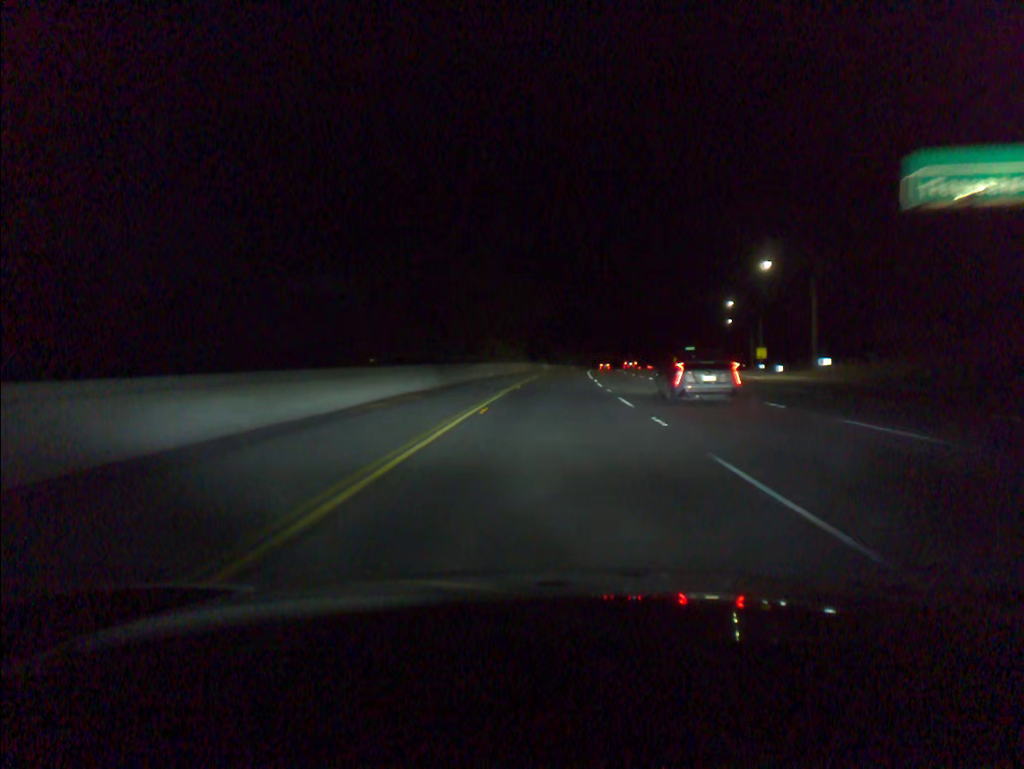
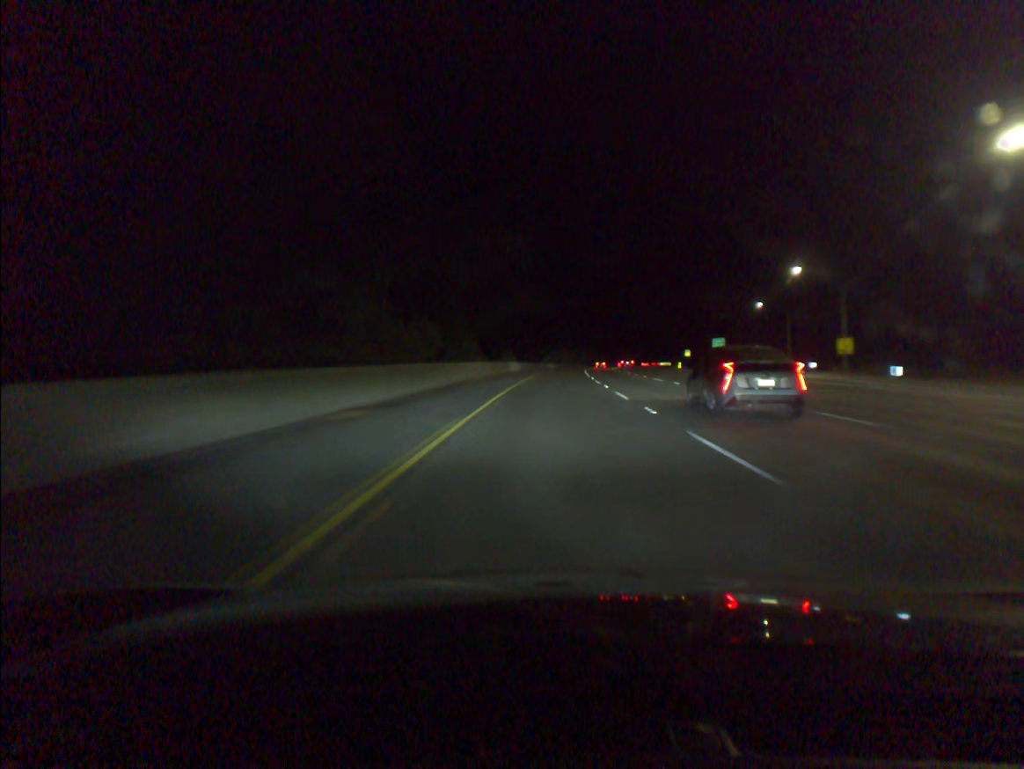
(+0.7, +41.2) m; +2°
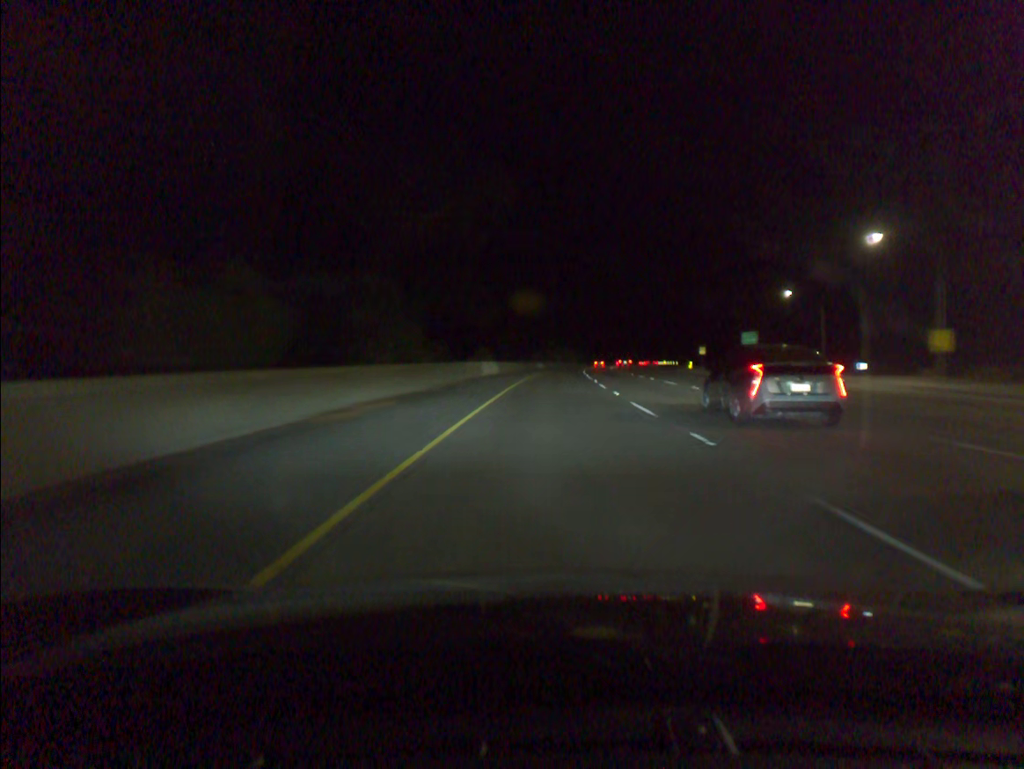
(+0.2, +20.5) m; +1°
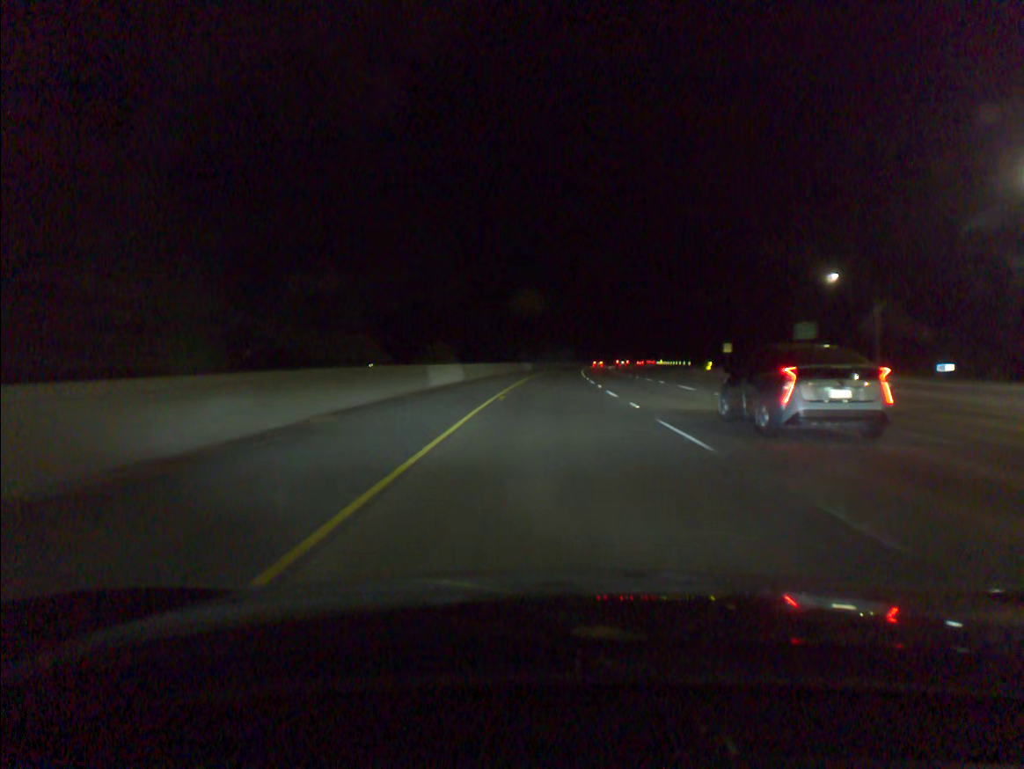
(+0.2, +20.4) m; +1°
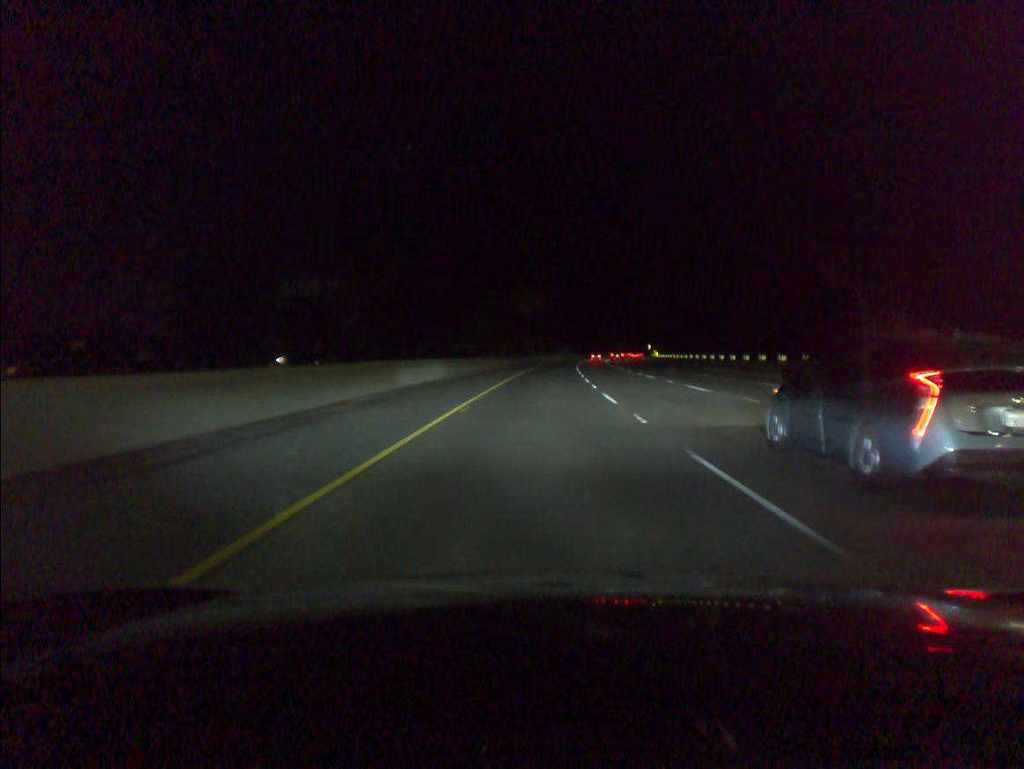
(+1.7, +63.9) m; +3°
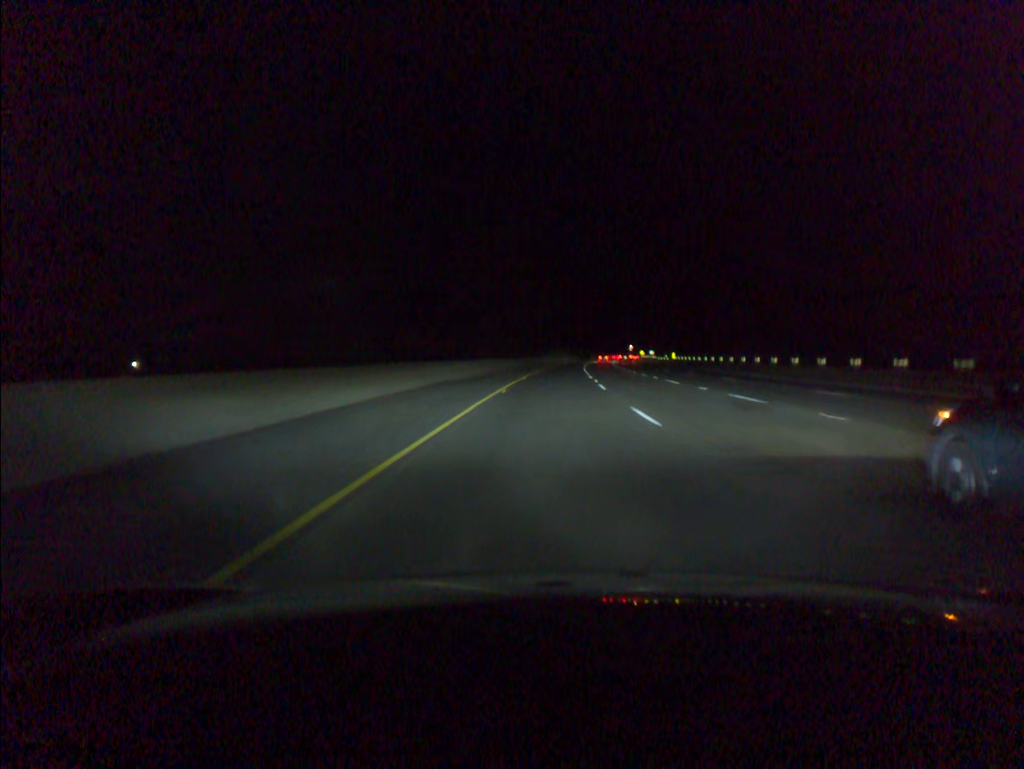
(+1.0, +64.3) m; +2°
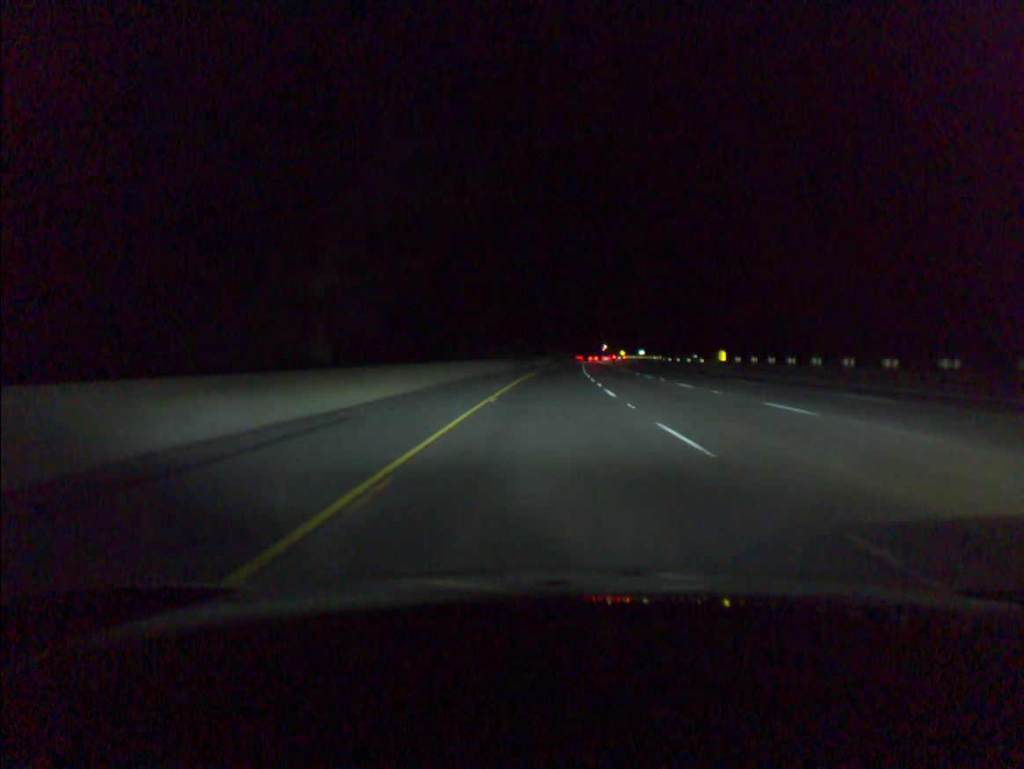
(+1.5, +62.3) m; +2°
